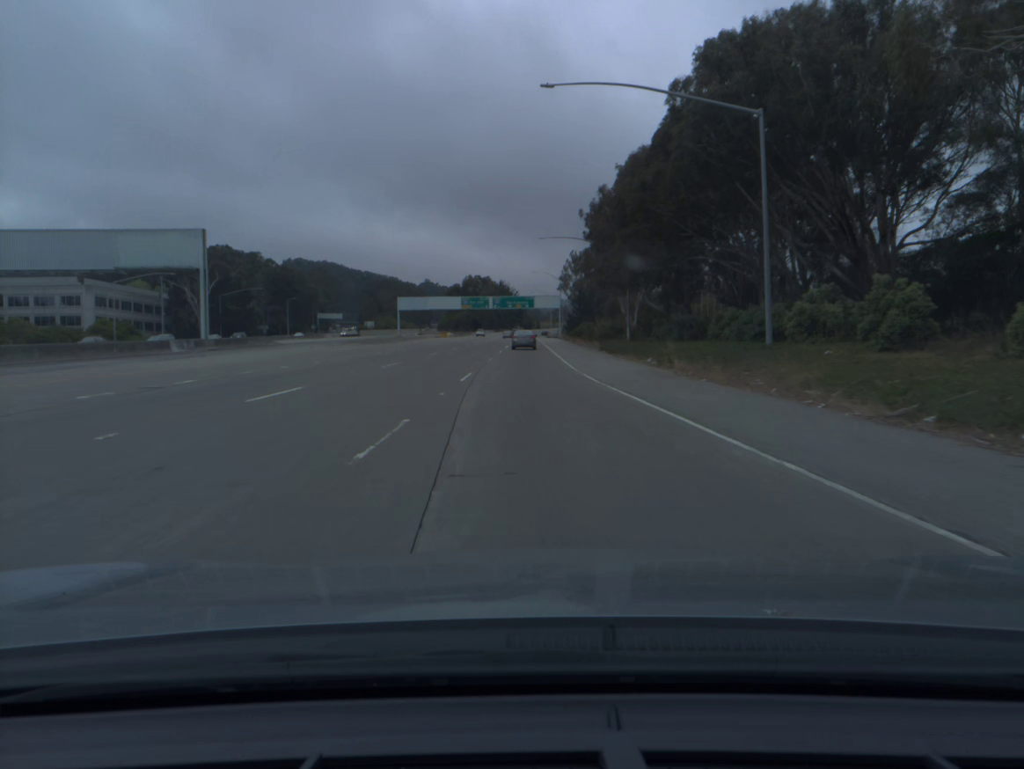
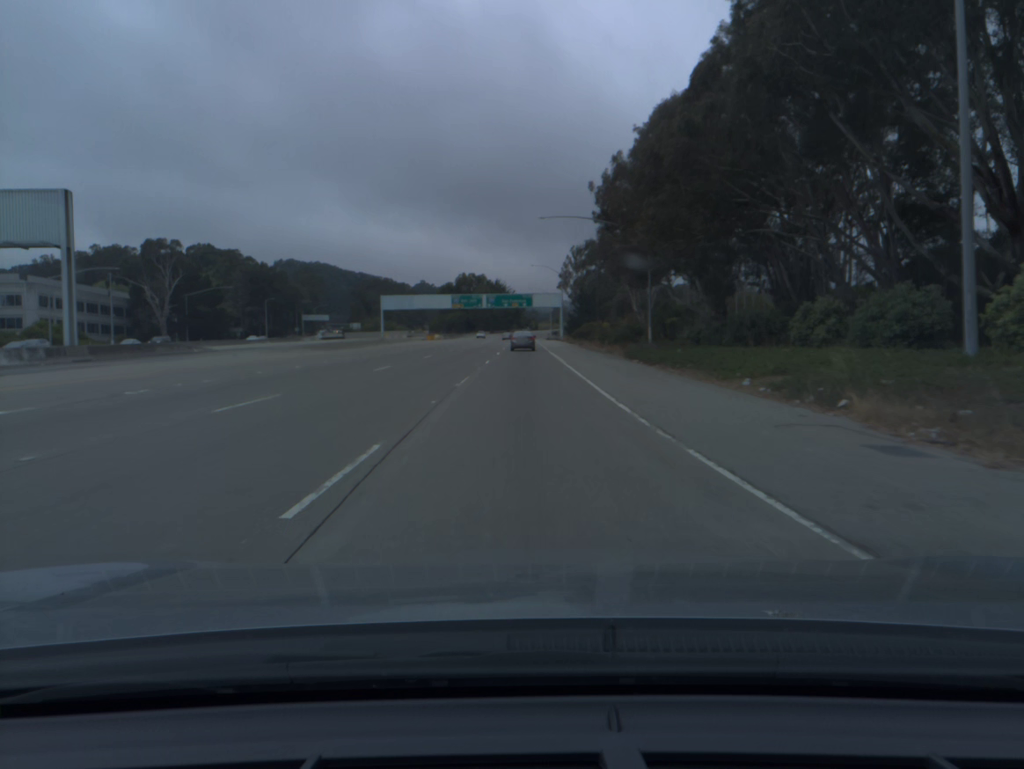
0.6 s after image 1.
(0.0, +16.3) m; 0°
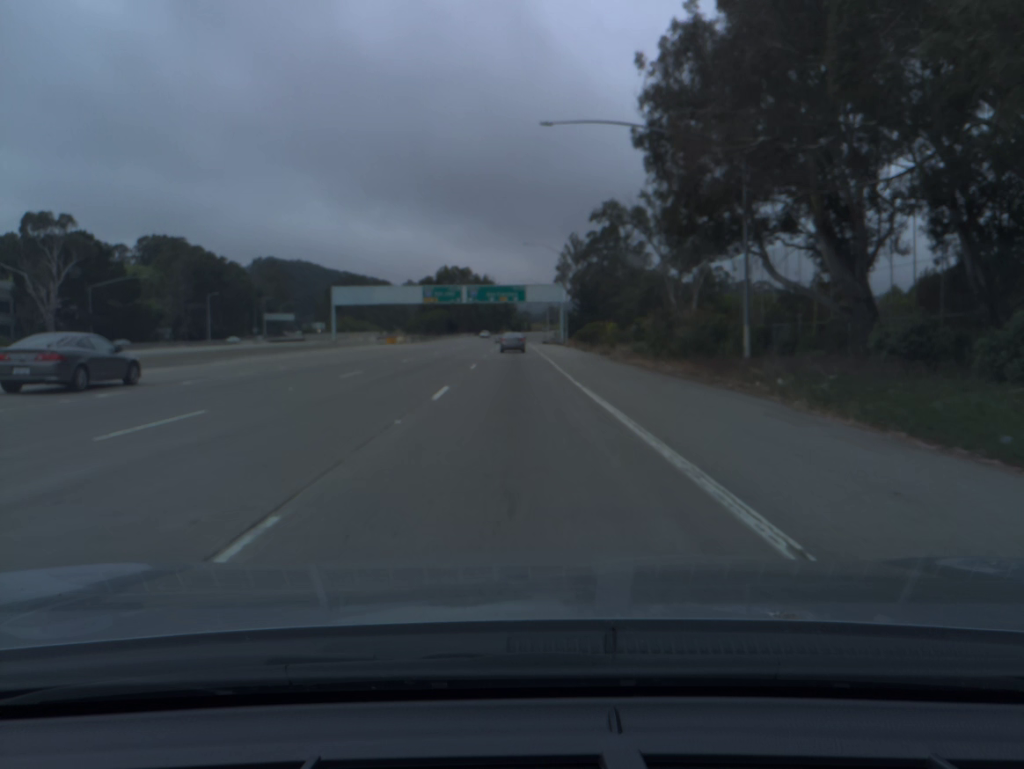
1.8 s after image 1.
(+0.2, +32.4) m; +1°
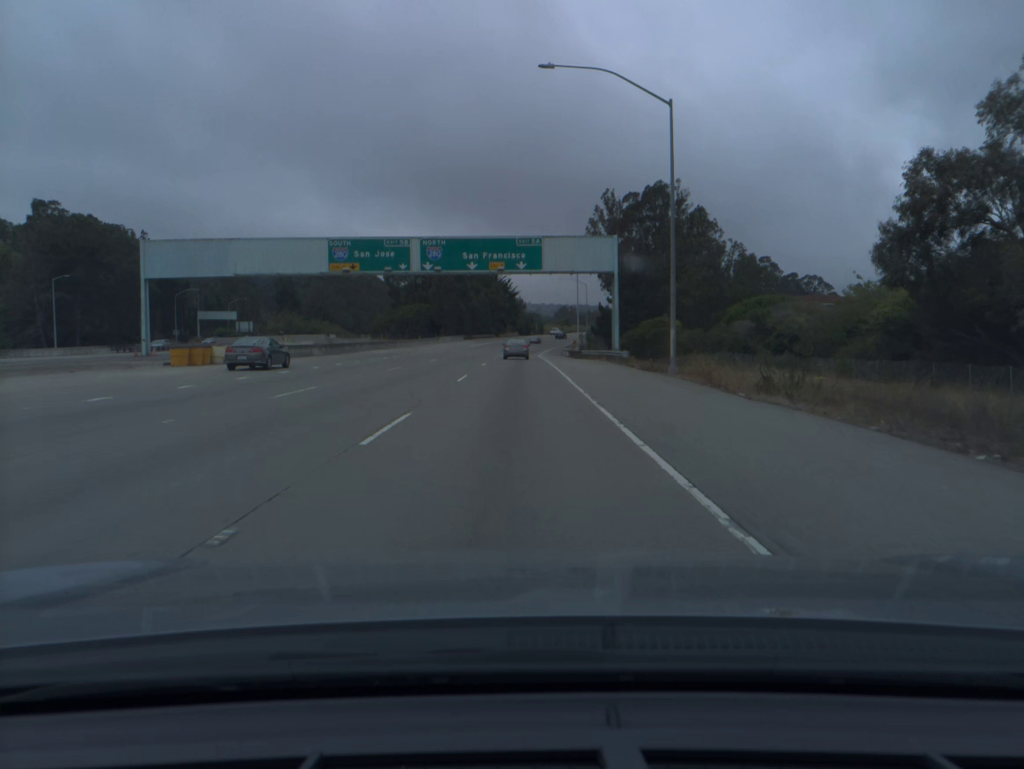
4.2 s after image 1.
(-0.2, +64.9) m; -1°
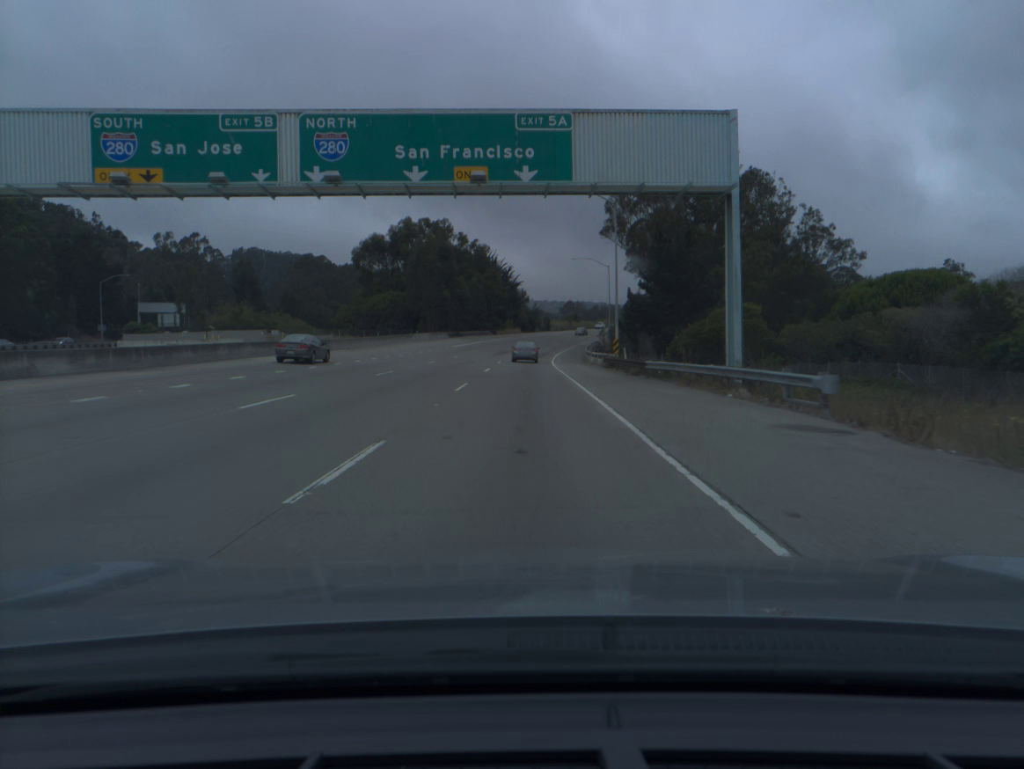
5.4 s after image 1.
(-0.1, +32.7) m; 0°
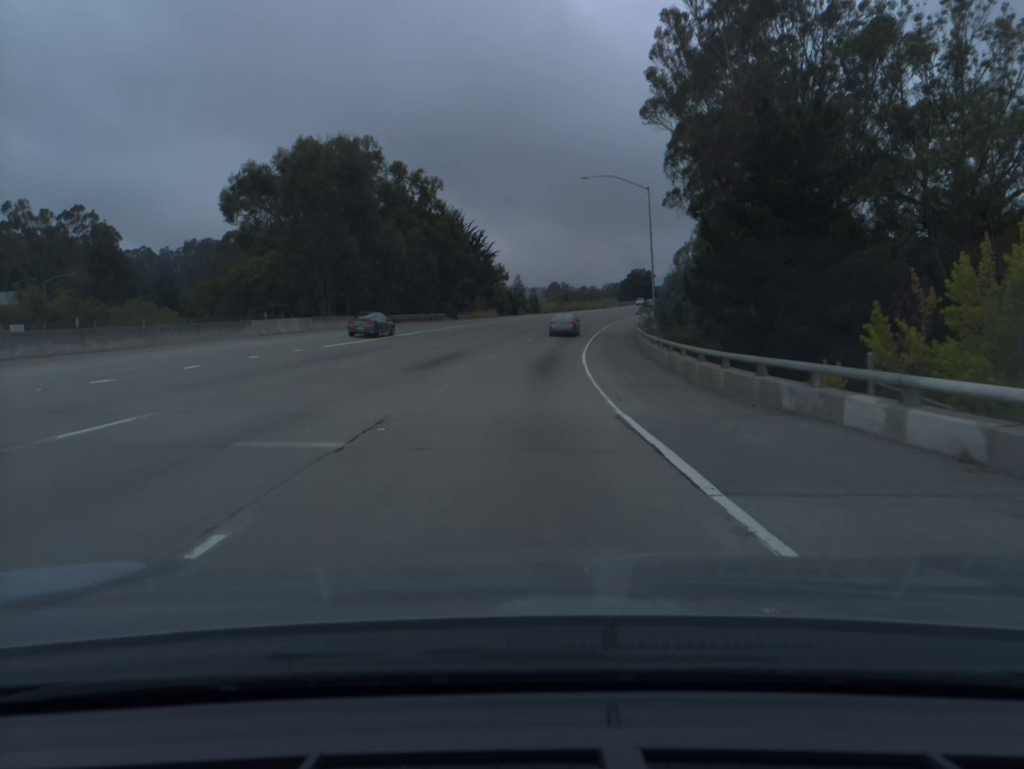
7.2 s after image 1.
(+0.4, +48.8) m; +1°
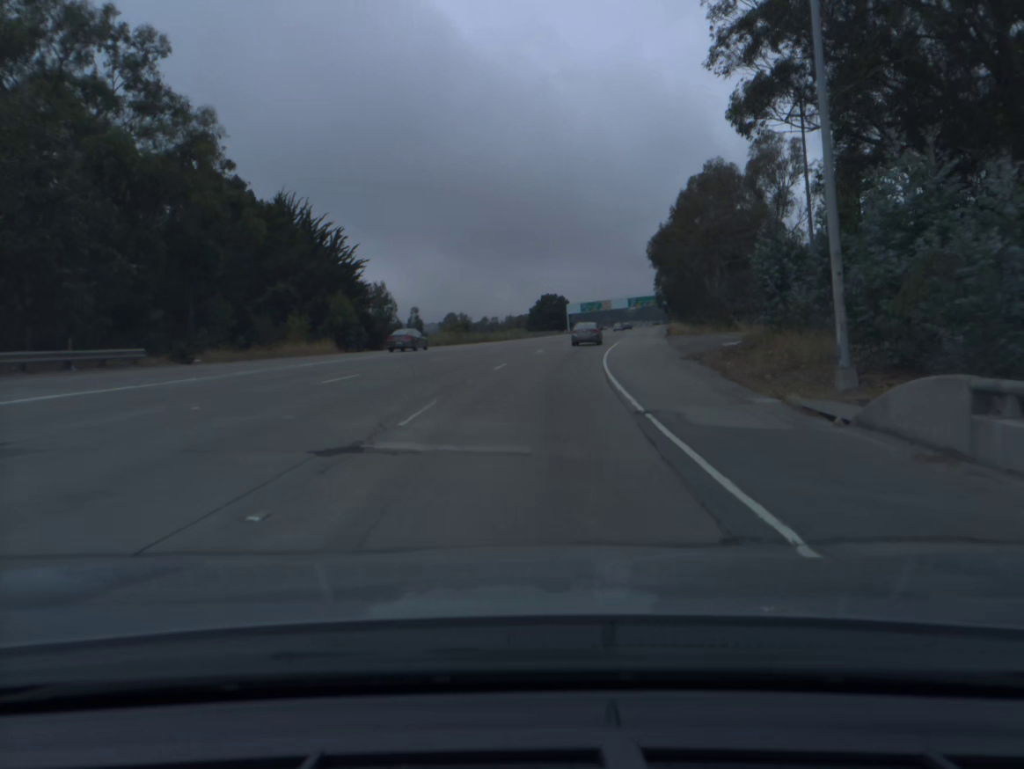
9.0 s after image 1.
(+2.2, +47.9) m; +7°
